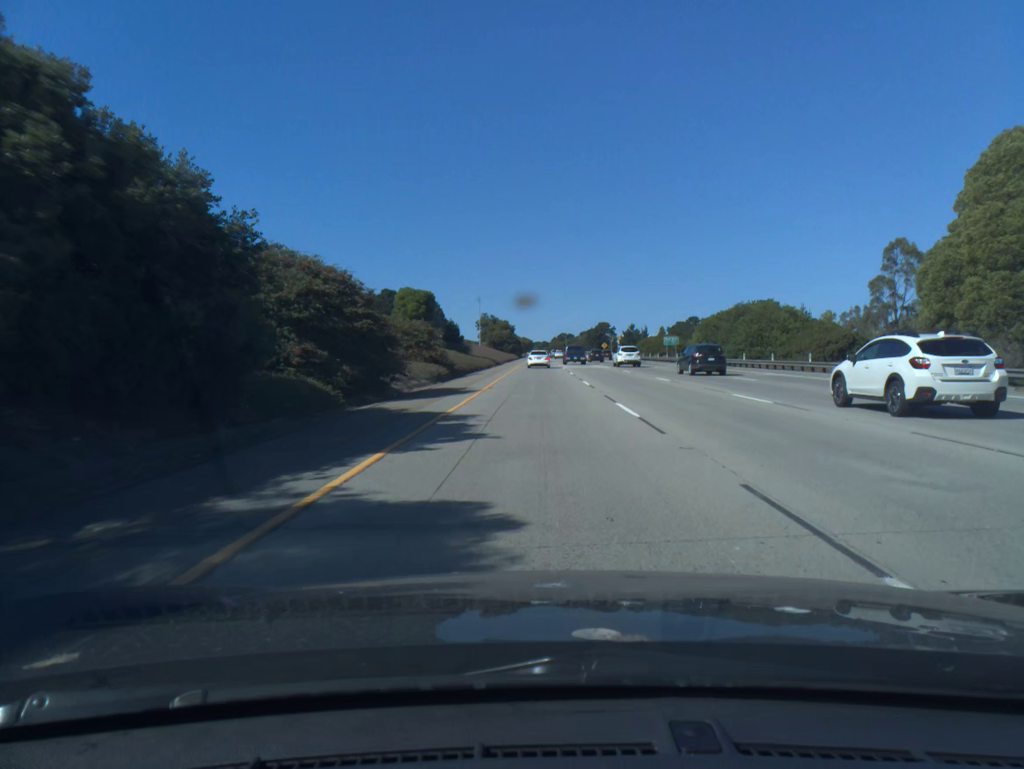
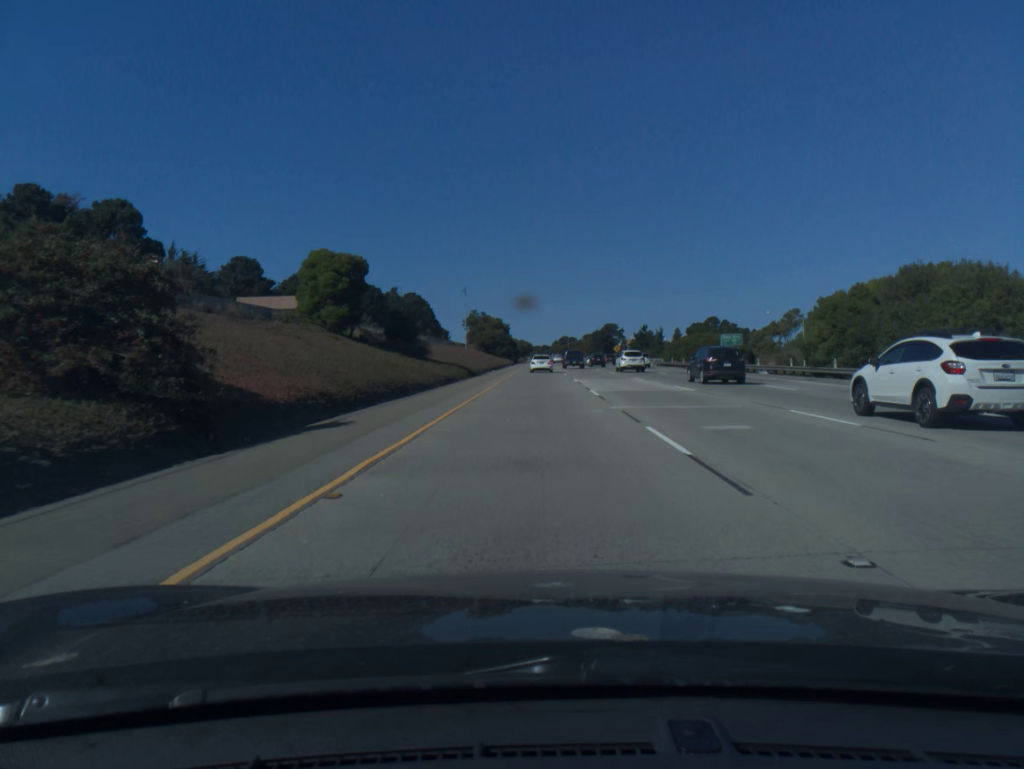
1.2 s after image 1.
(0.0, +34.7) m; 0°
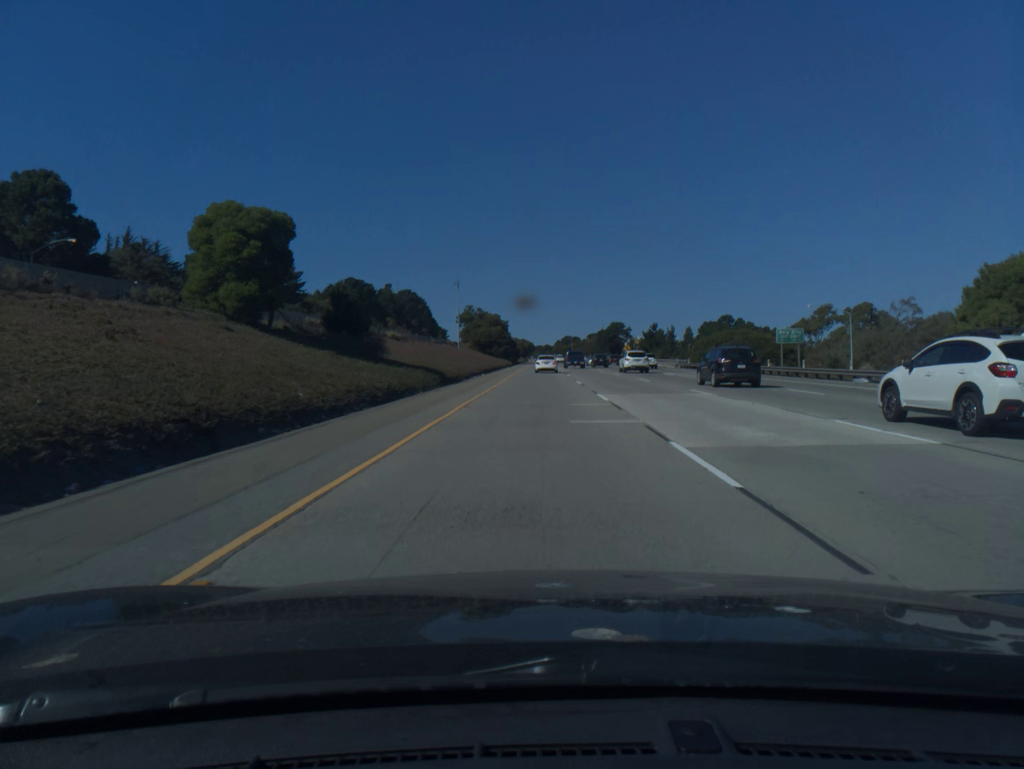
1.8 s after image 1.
(0.0, +17.1) m; 0°
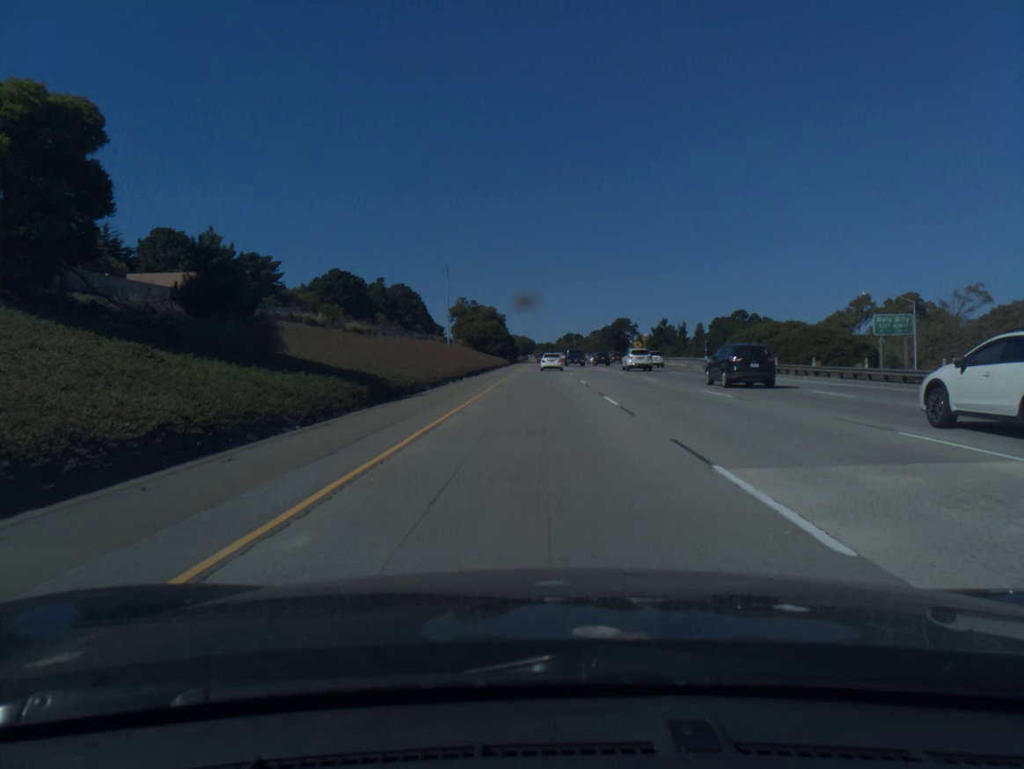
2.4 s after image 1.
(0.0, +17.0) m; 0°
